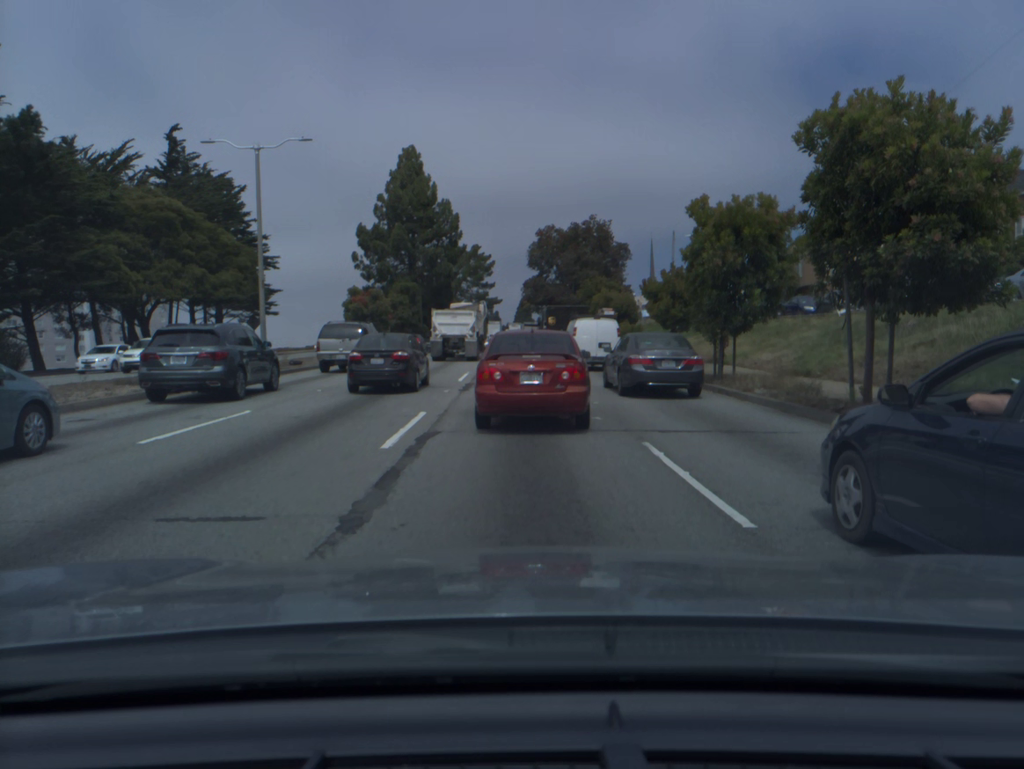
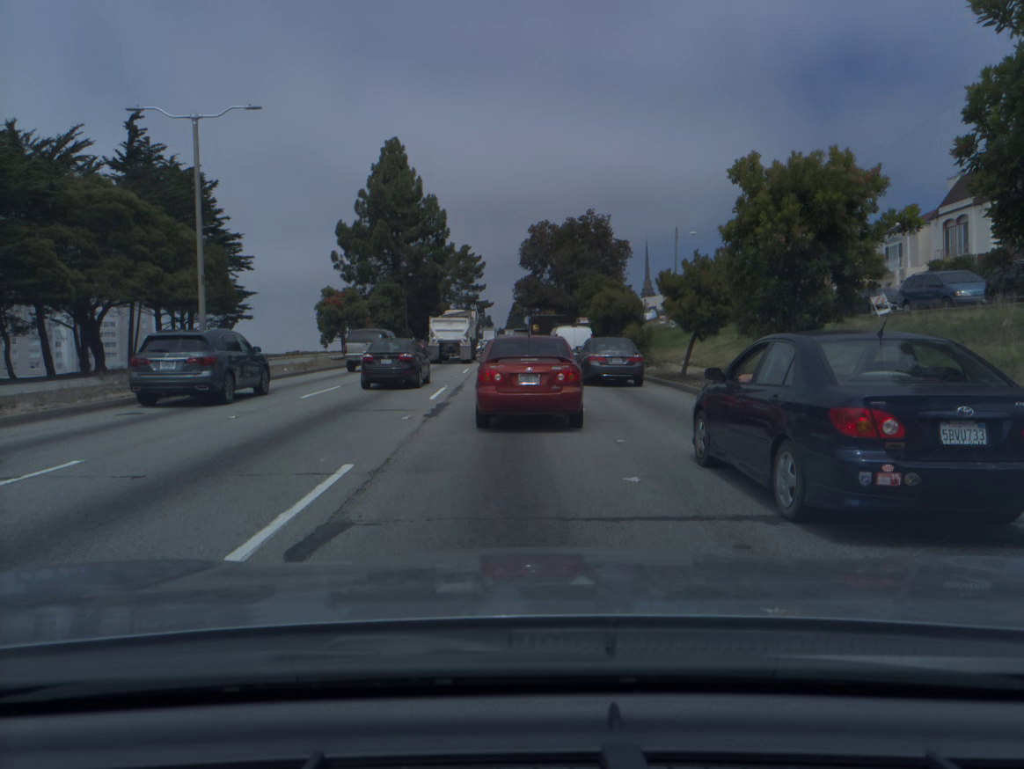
(0.0, +5.0) m; -1°
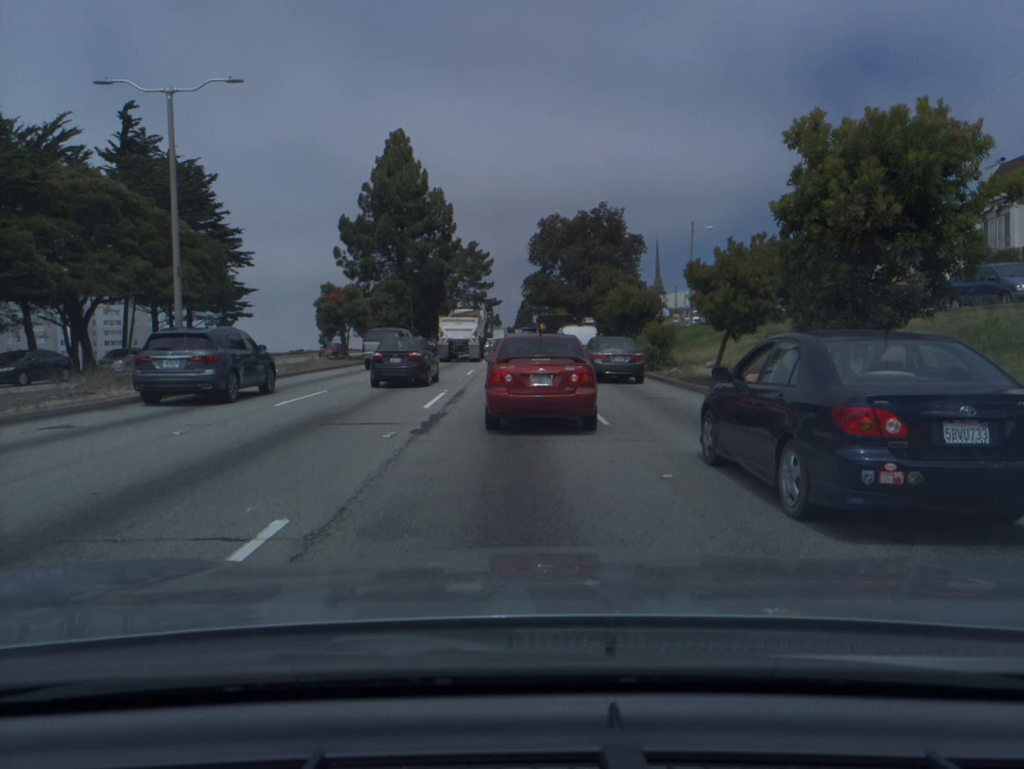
(0.0, +2.7) m; 0°
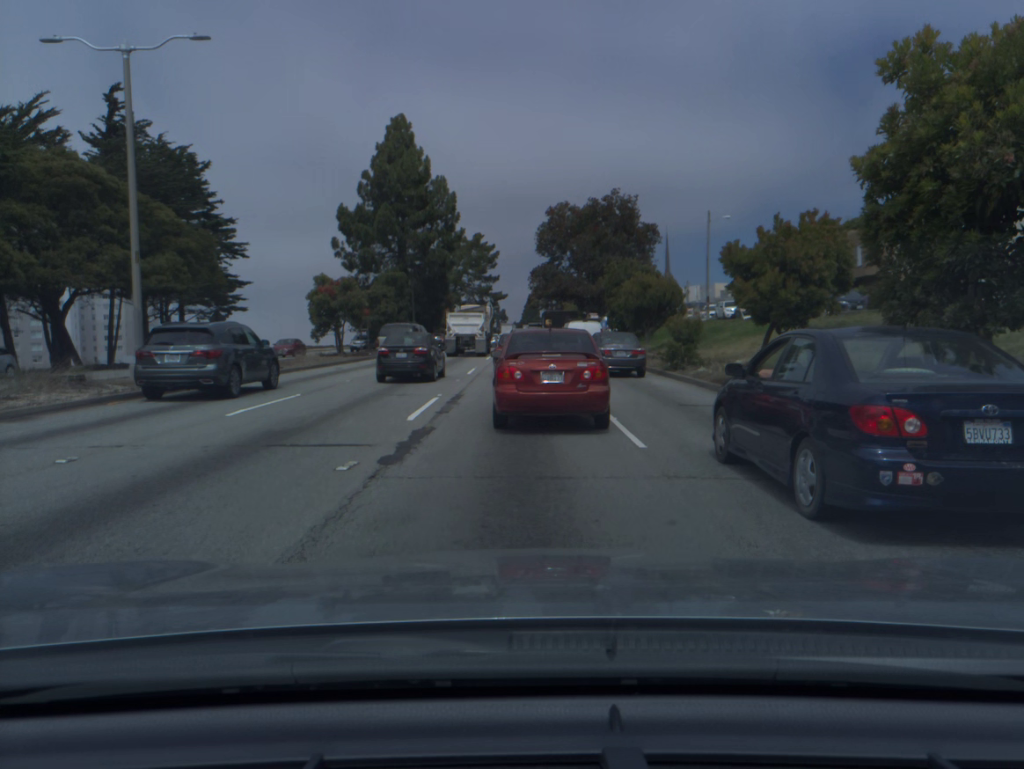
(0.0, +3.0) m; 0°
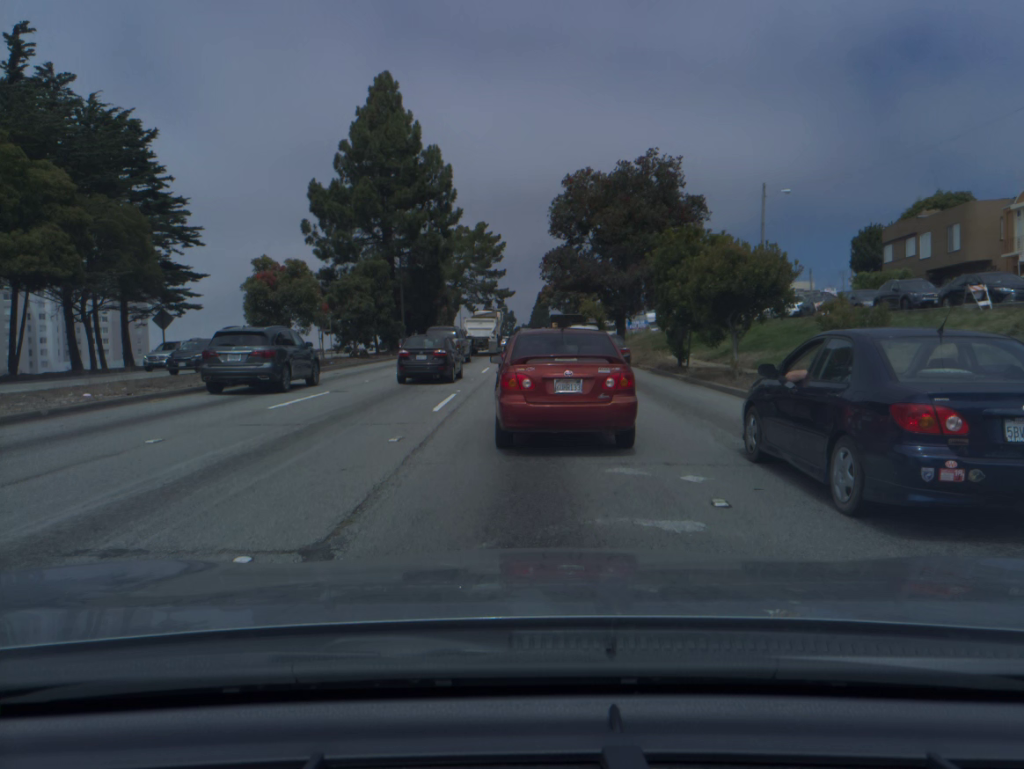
(-0.1, +12.8) m; 0°
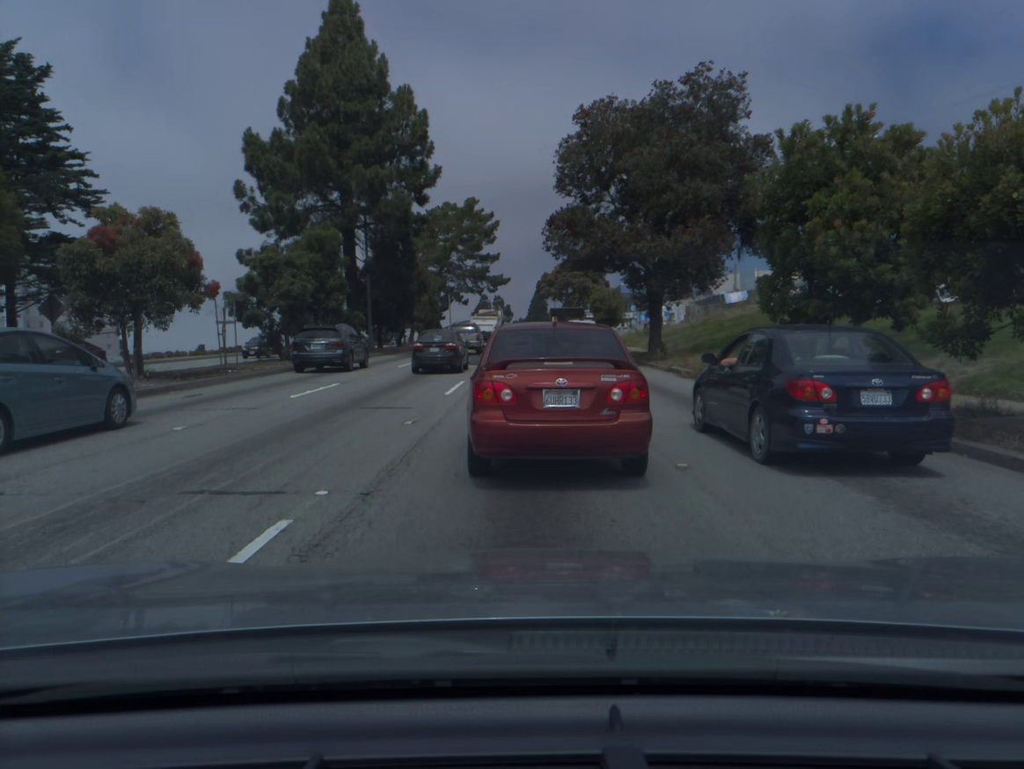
(0.0, +13.2) m; 0°
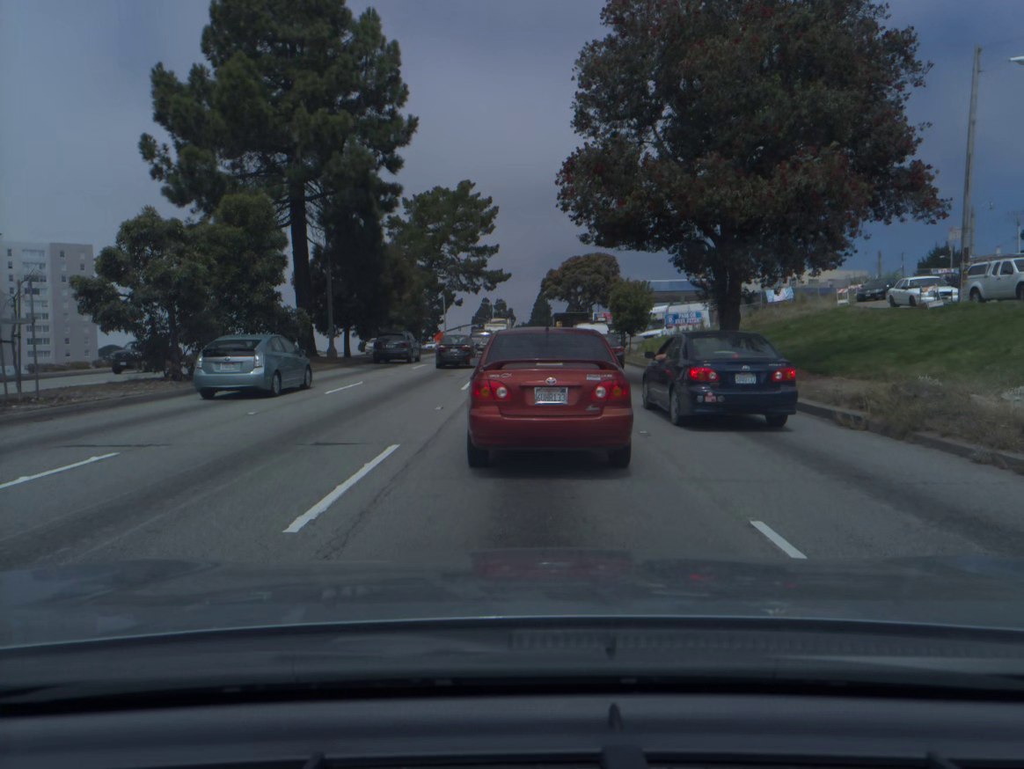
(-0.1, +11.7) m; 0°
